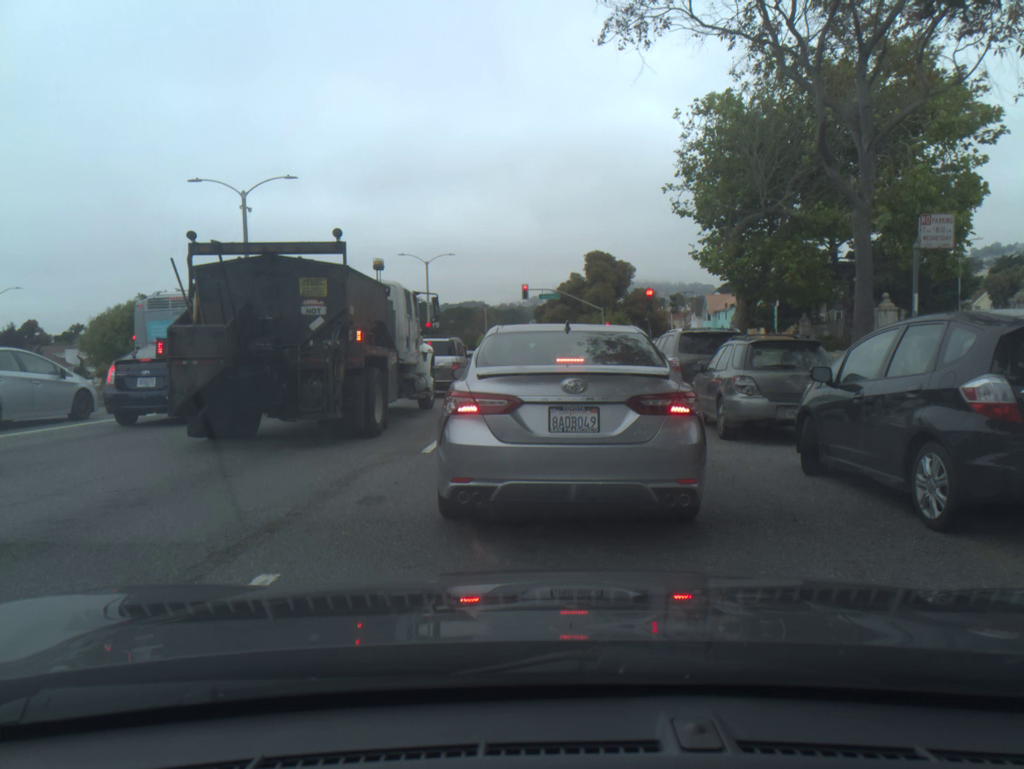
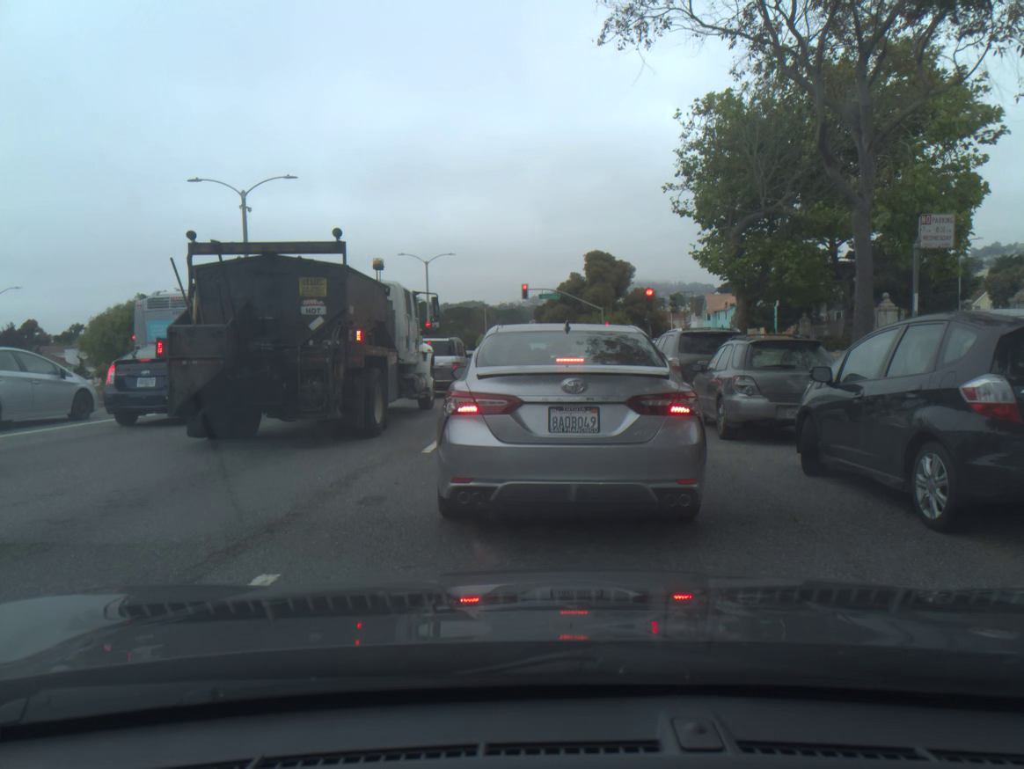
(0.0, 0.0) m; 0°
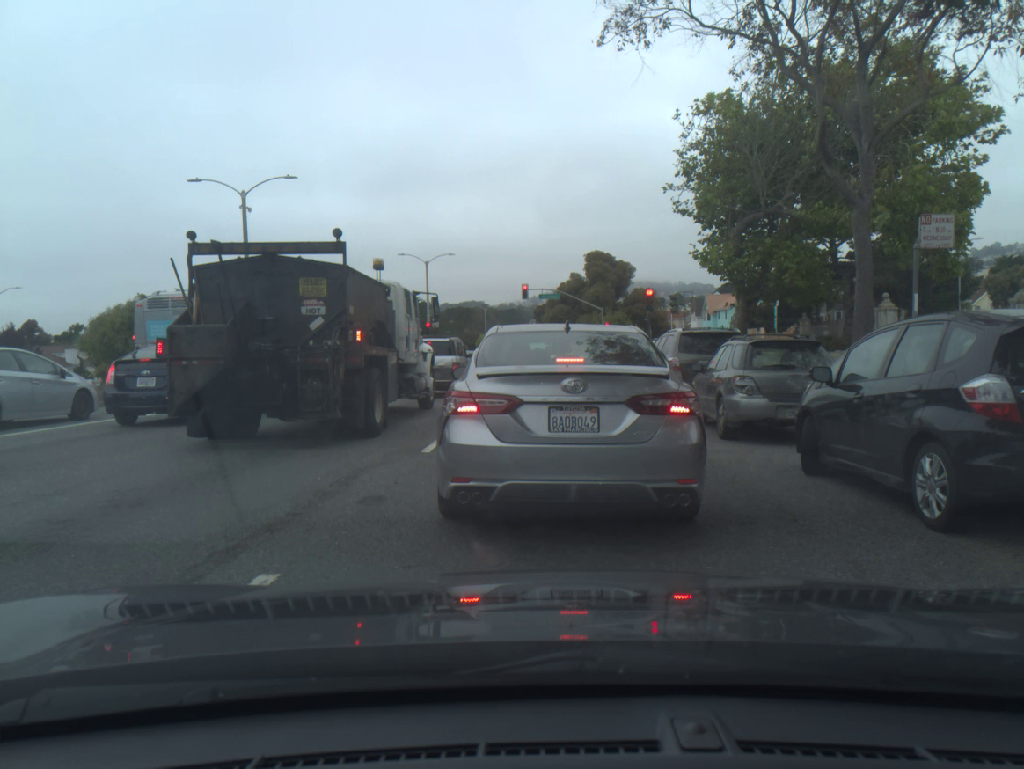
(0.0, 0.0) m; 0°
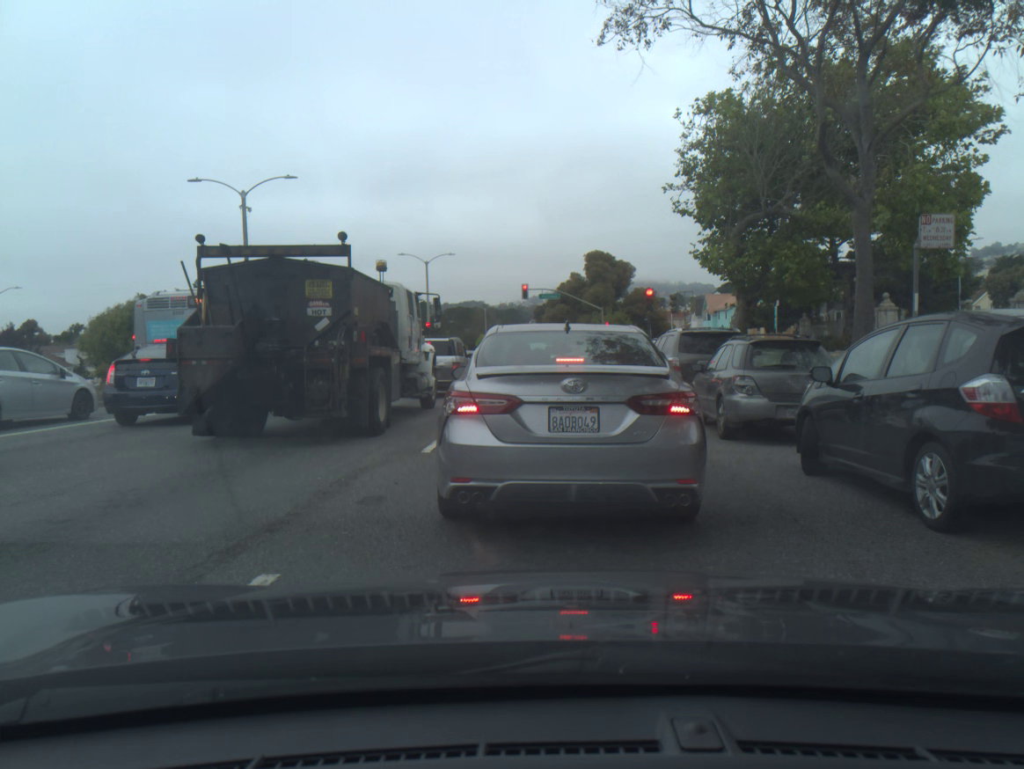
(0.0, 0.0) m; 0°
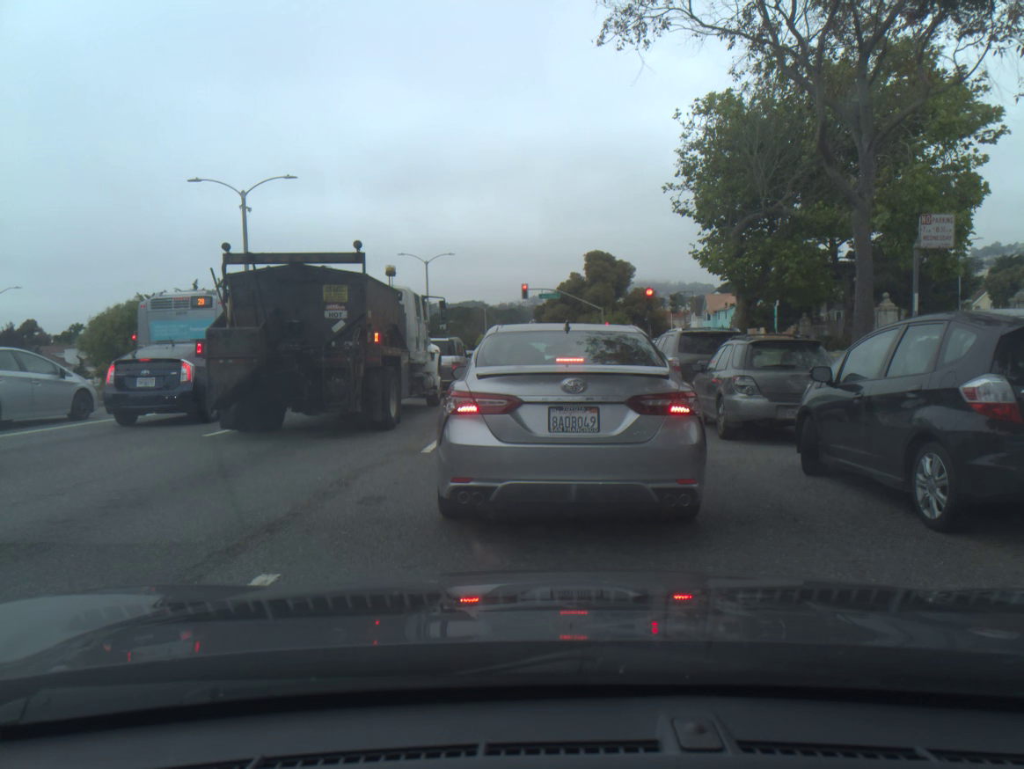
(0.0, 0.0) m; 0°
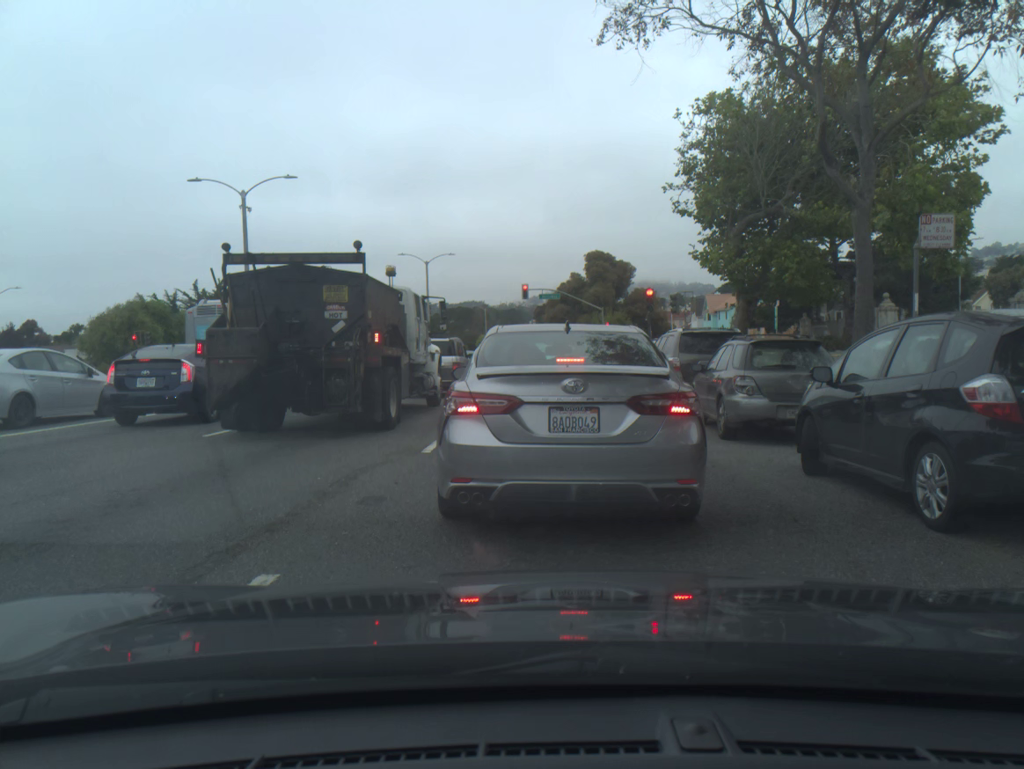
(0.0, +0.1) m; 0°
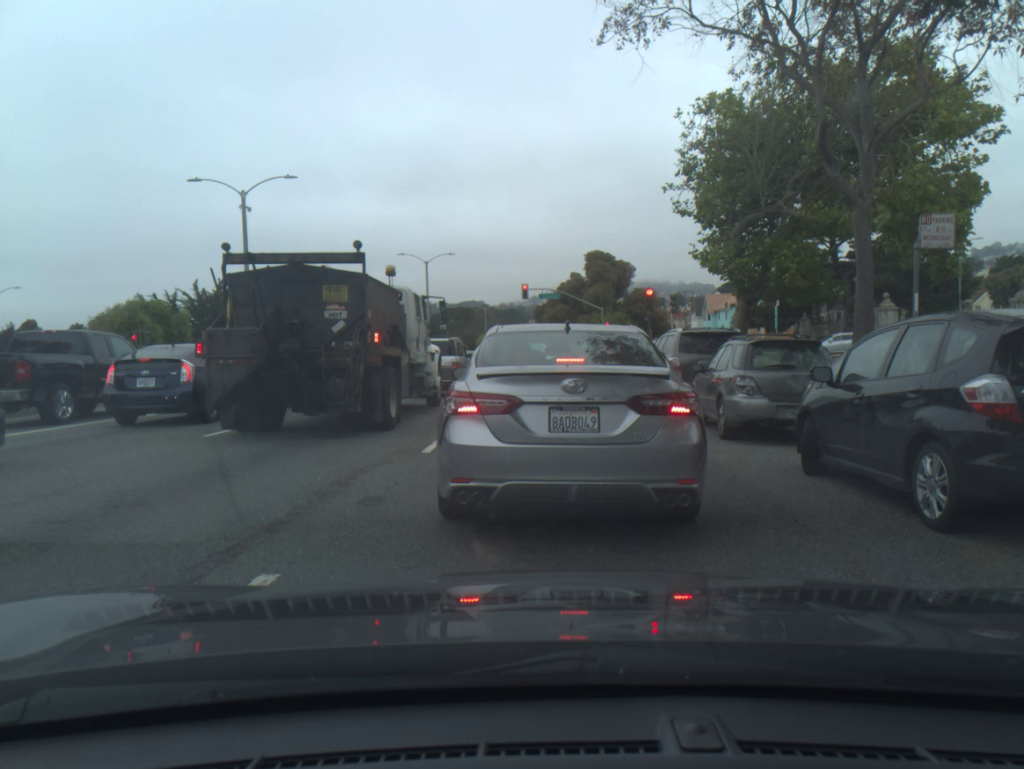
(-0.1, +0.1) m; 0°
